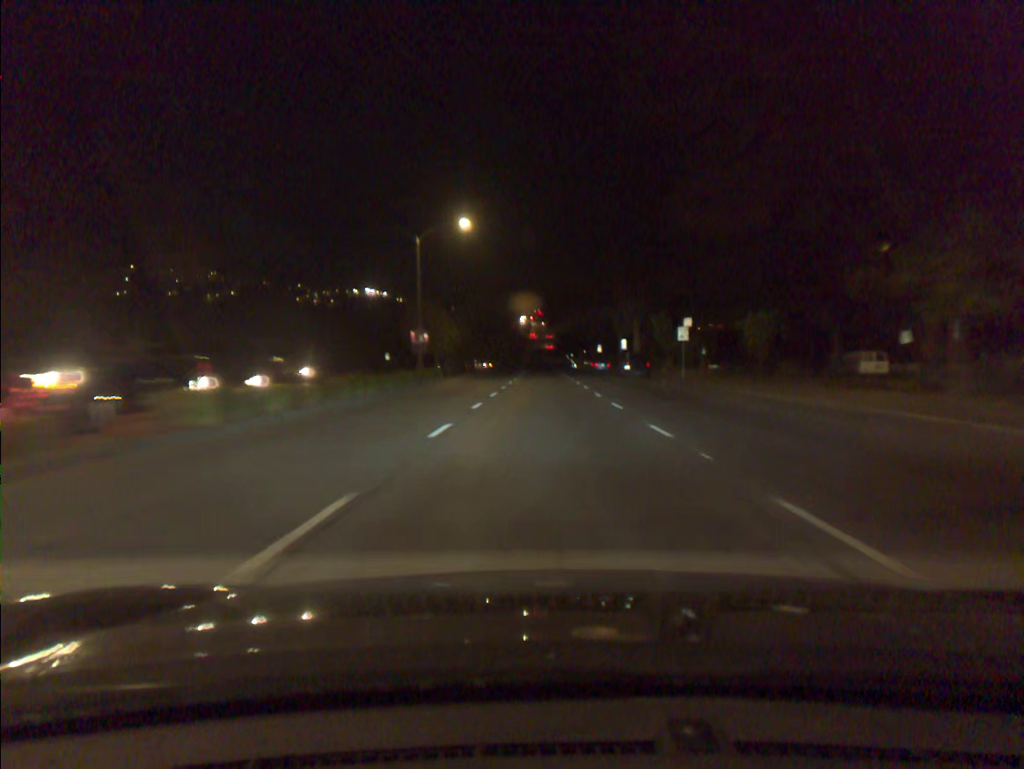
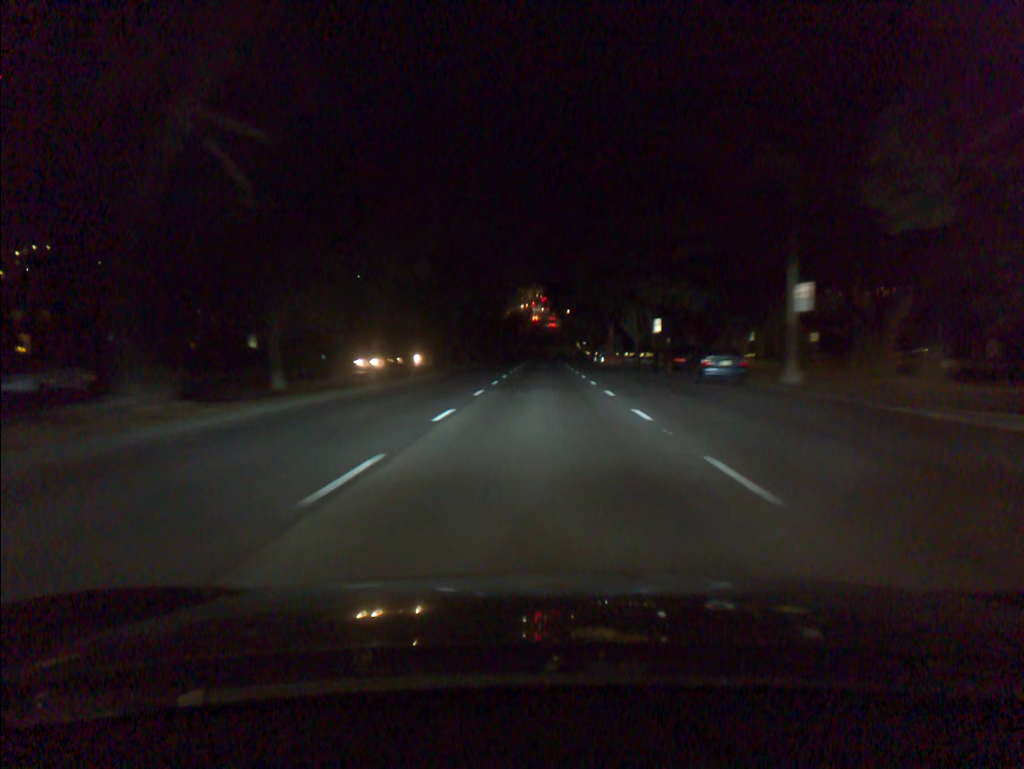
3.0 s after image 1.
(+0.2, +57.1) m; 0°
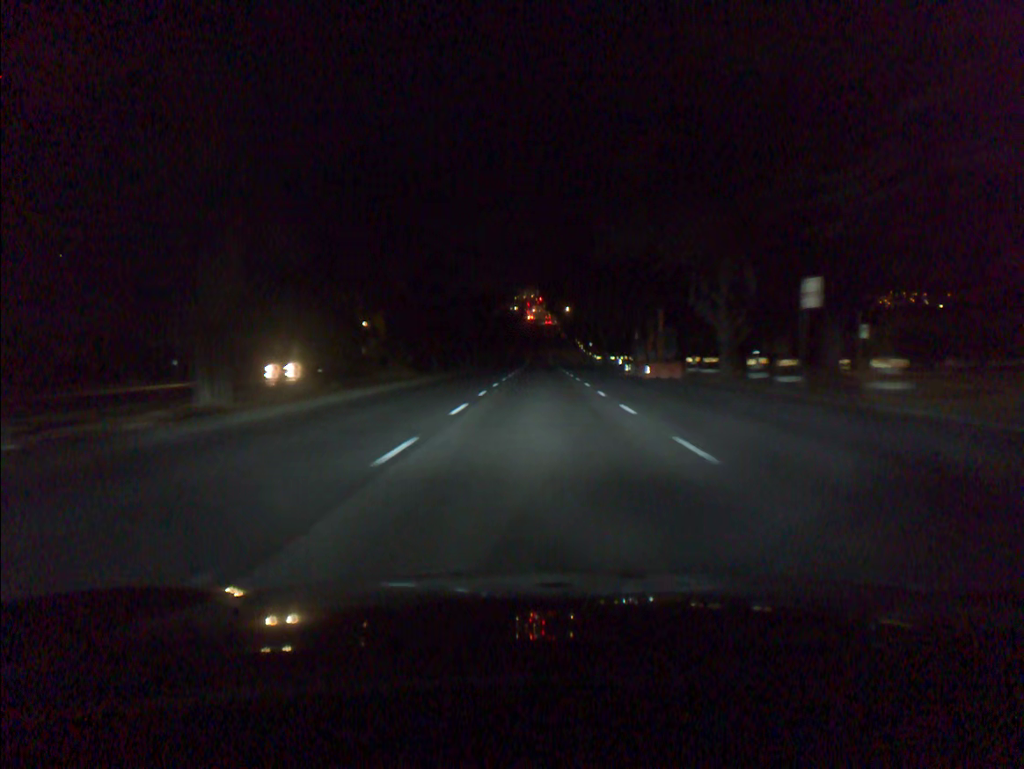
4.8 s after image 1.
(+0.1, +34.2) m; 0°
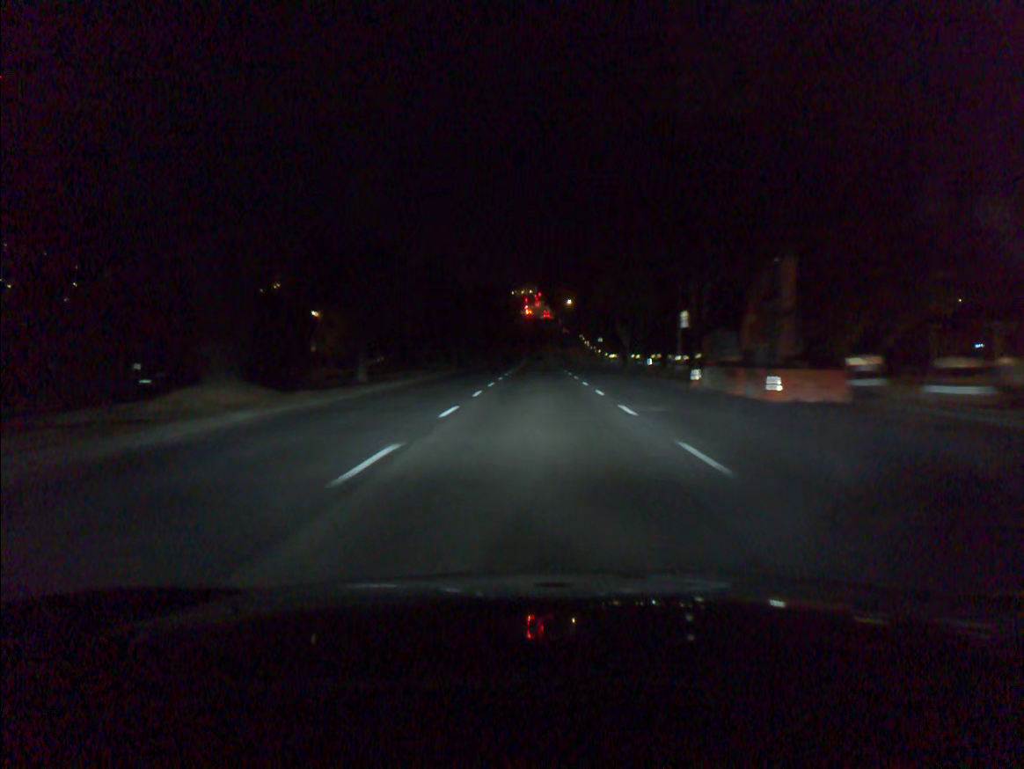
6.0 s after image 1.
(0.0, +22.8) m; 0°
